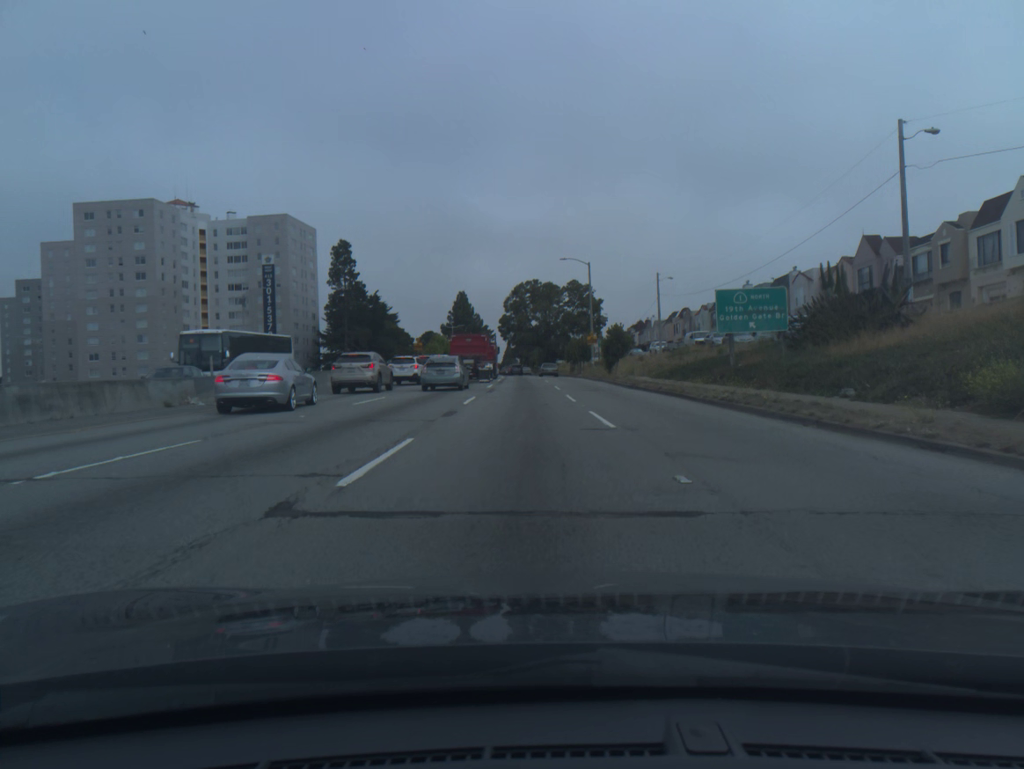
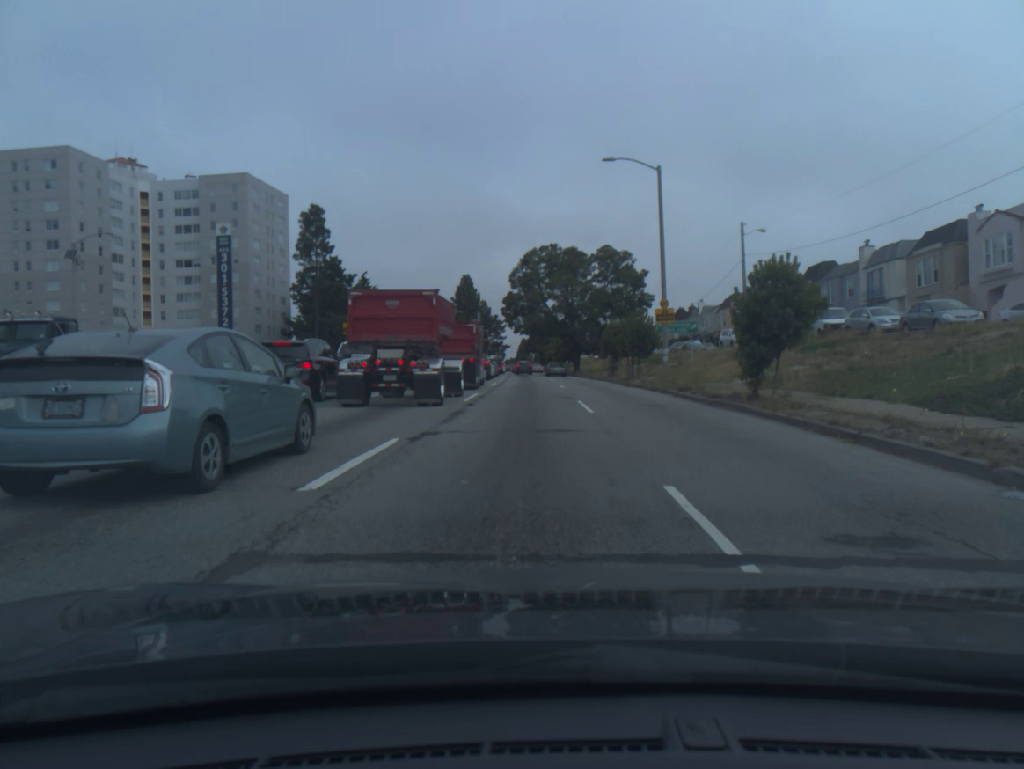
(-0.5, +30.6) m; -1°
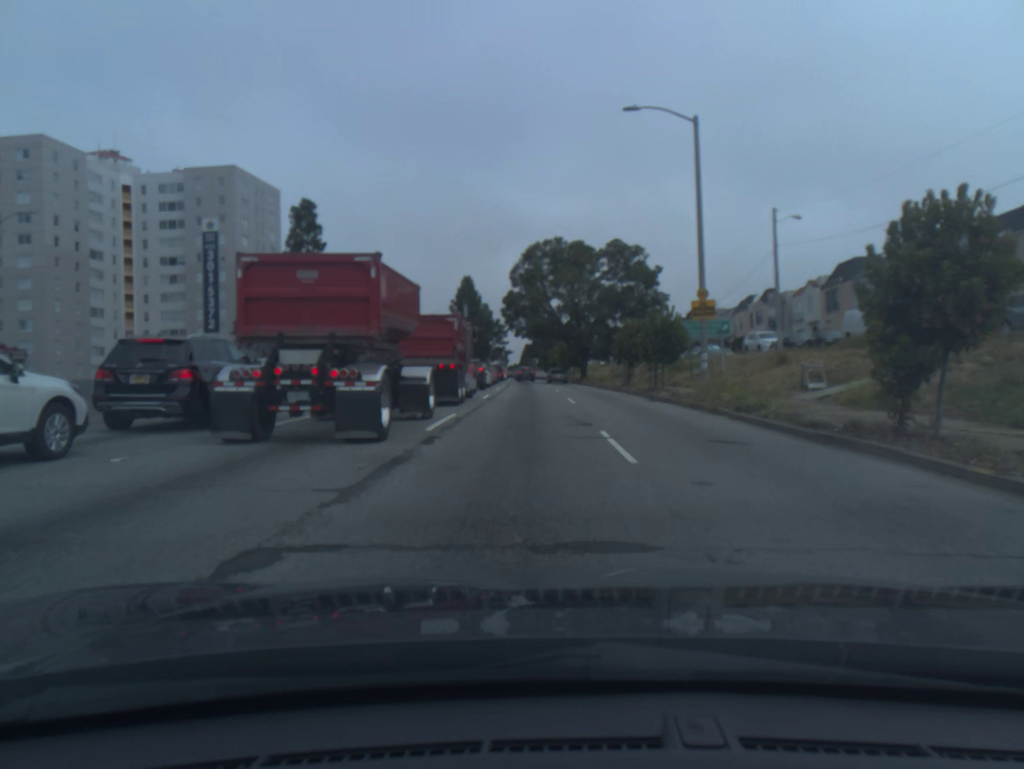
(0.0, +7.4) m; 0°
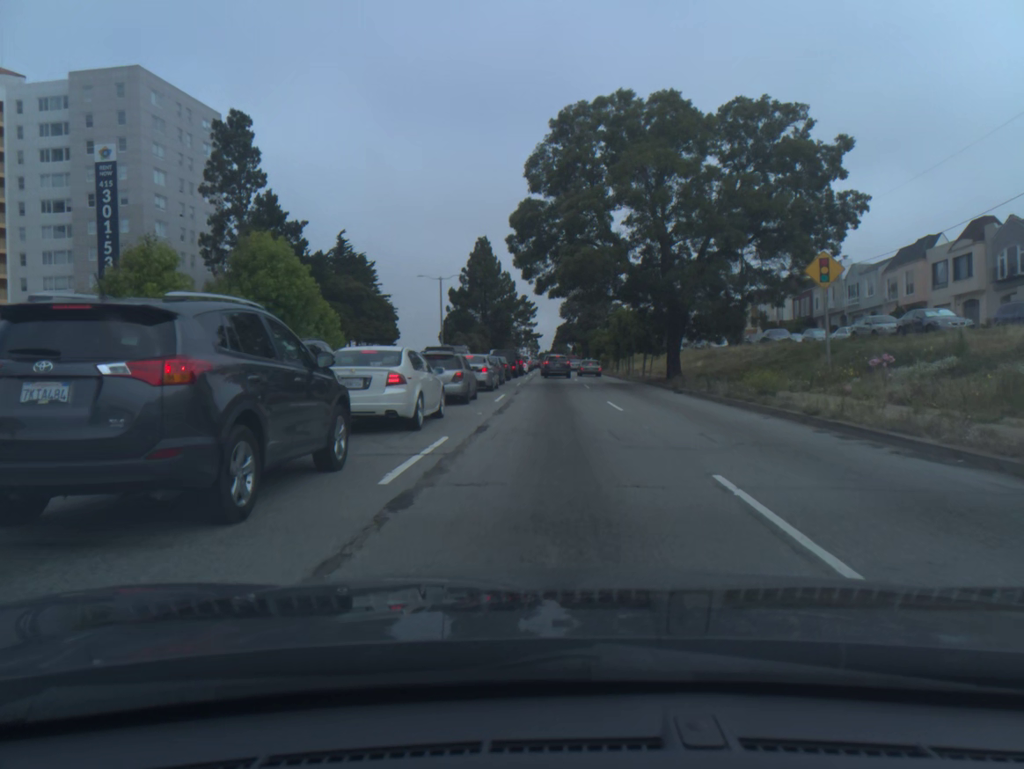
(-0.7, +35.8) m; -2°
